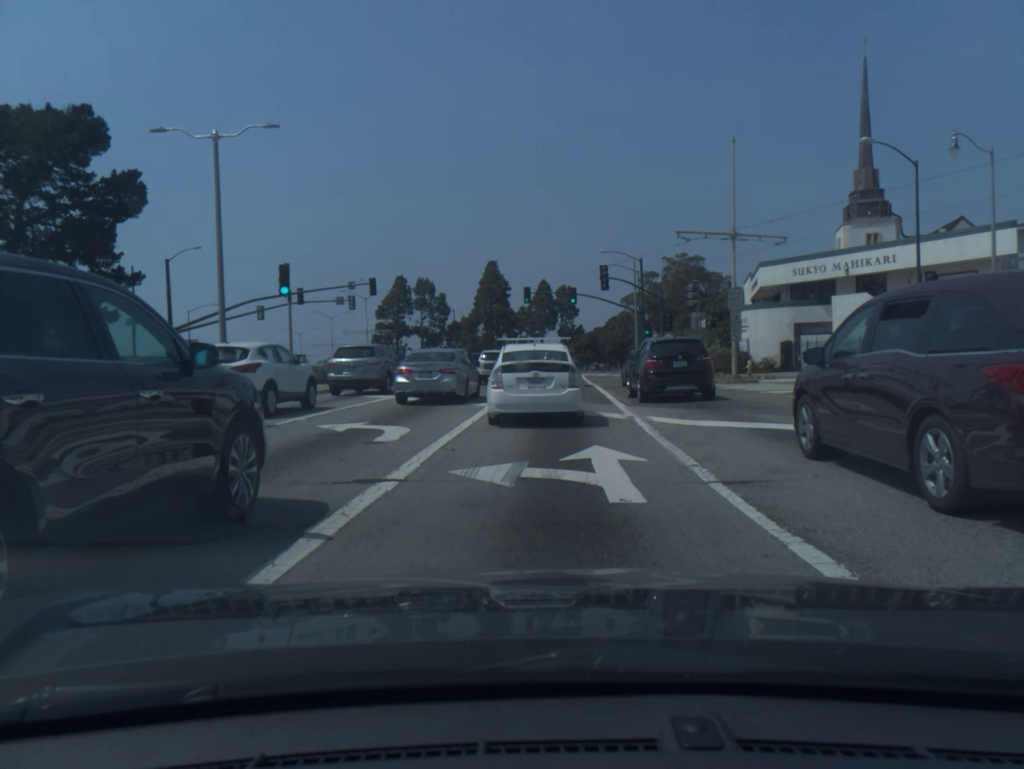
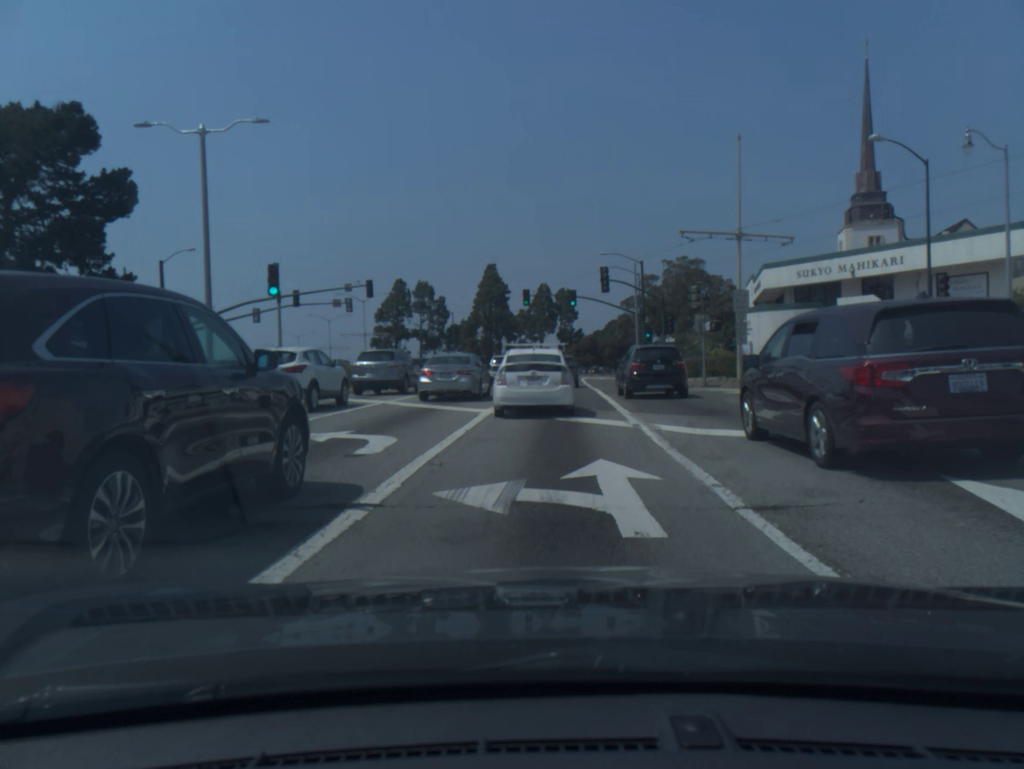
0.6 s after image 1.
(0.0, +1.1) m; 0°
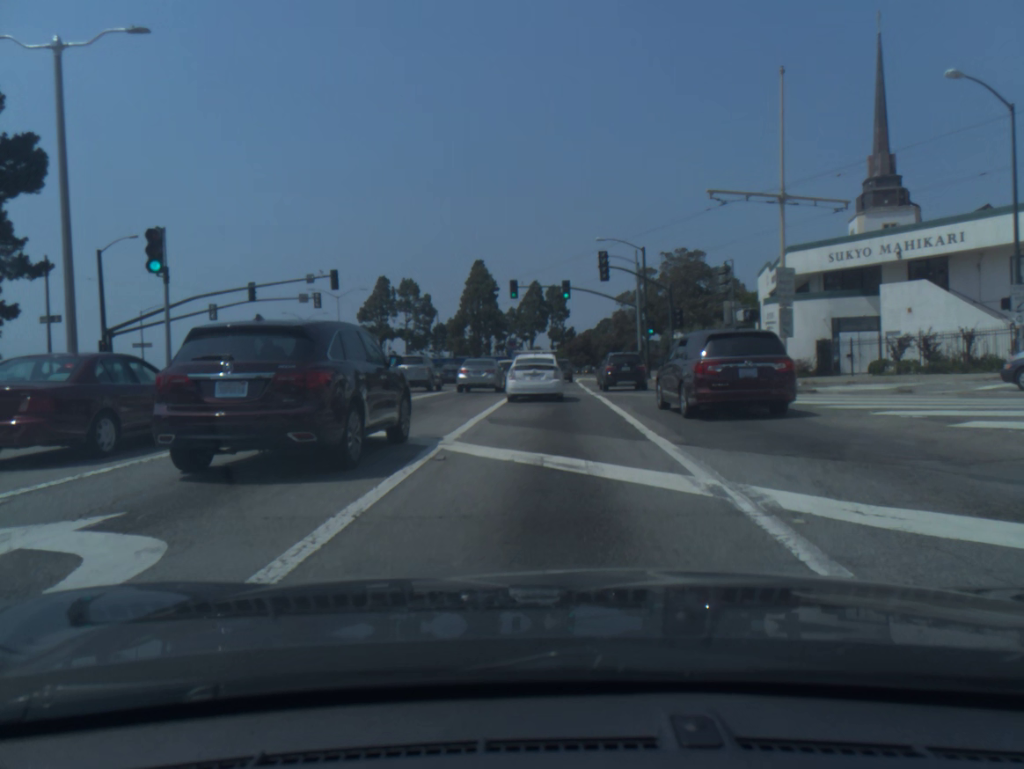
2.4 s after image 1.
(+0.1, +6.9) m; +1°
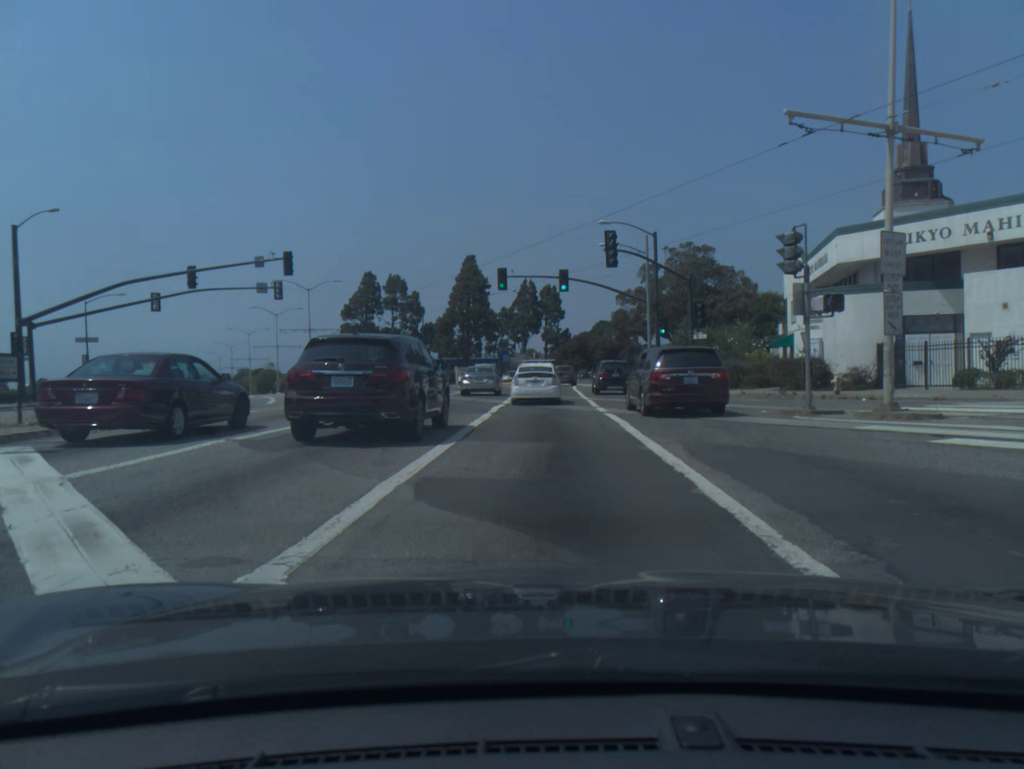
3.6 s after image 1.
(0.0, +7.8) m; 0°
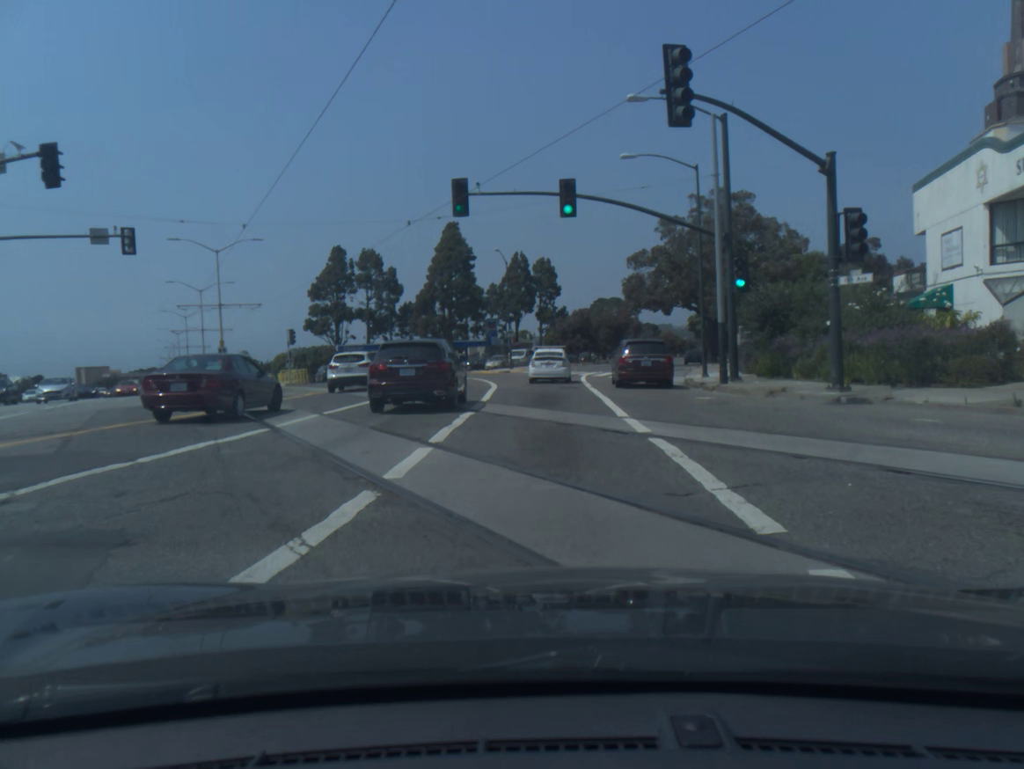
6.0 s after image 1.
(+0.2, +20.0) m; +1°
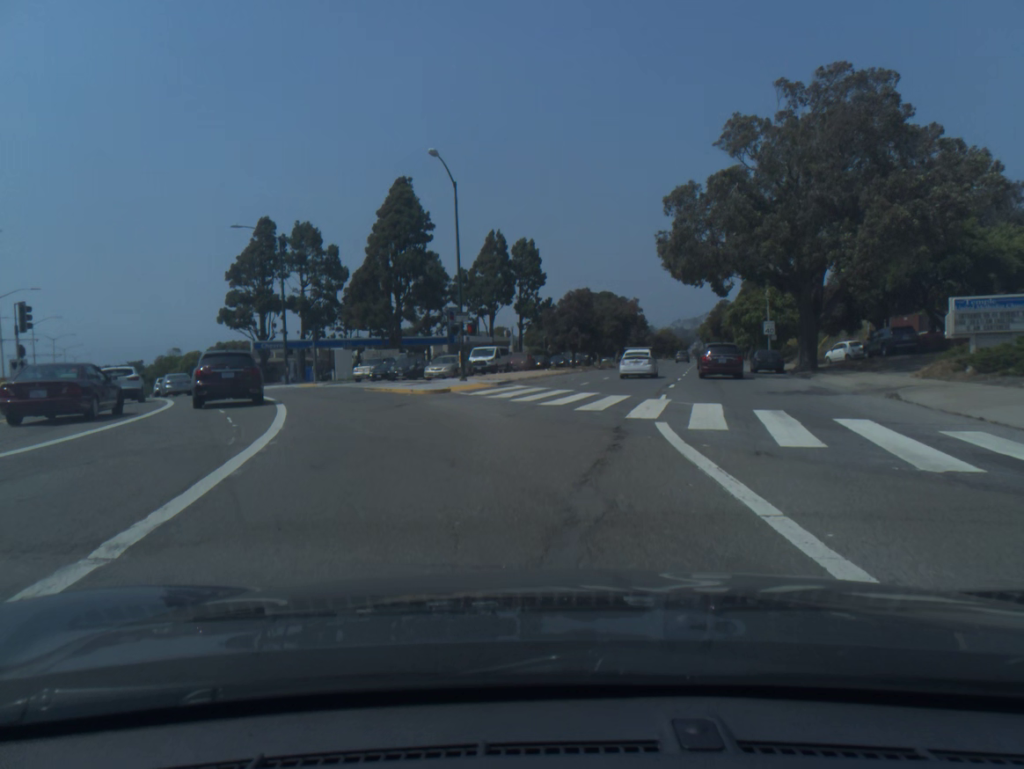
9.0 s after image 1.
(-0.1, +31.1) m; +2°
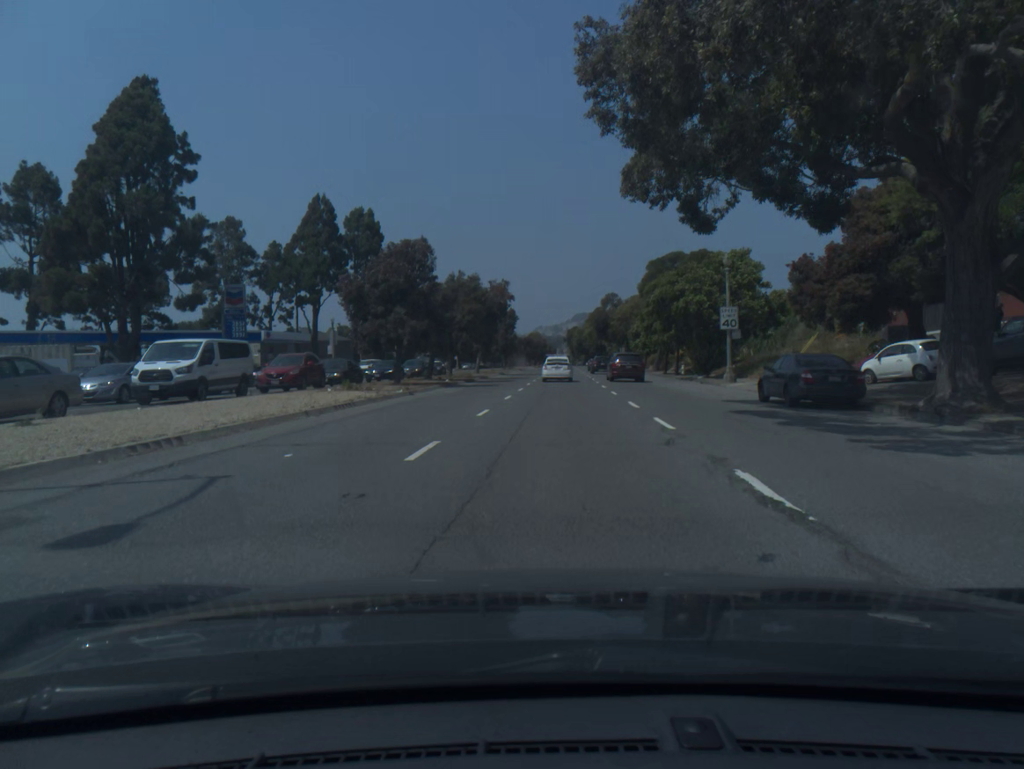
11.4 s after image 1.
(+2.4, +29.2) m; +9°
